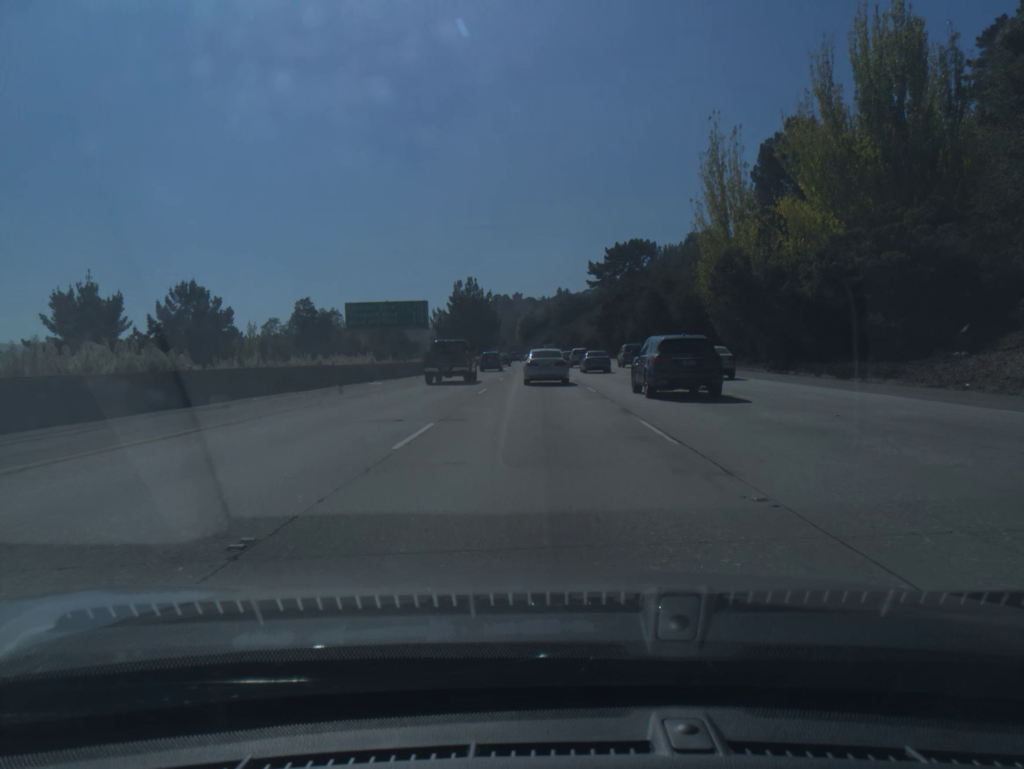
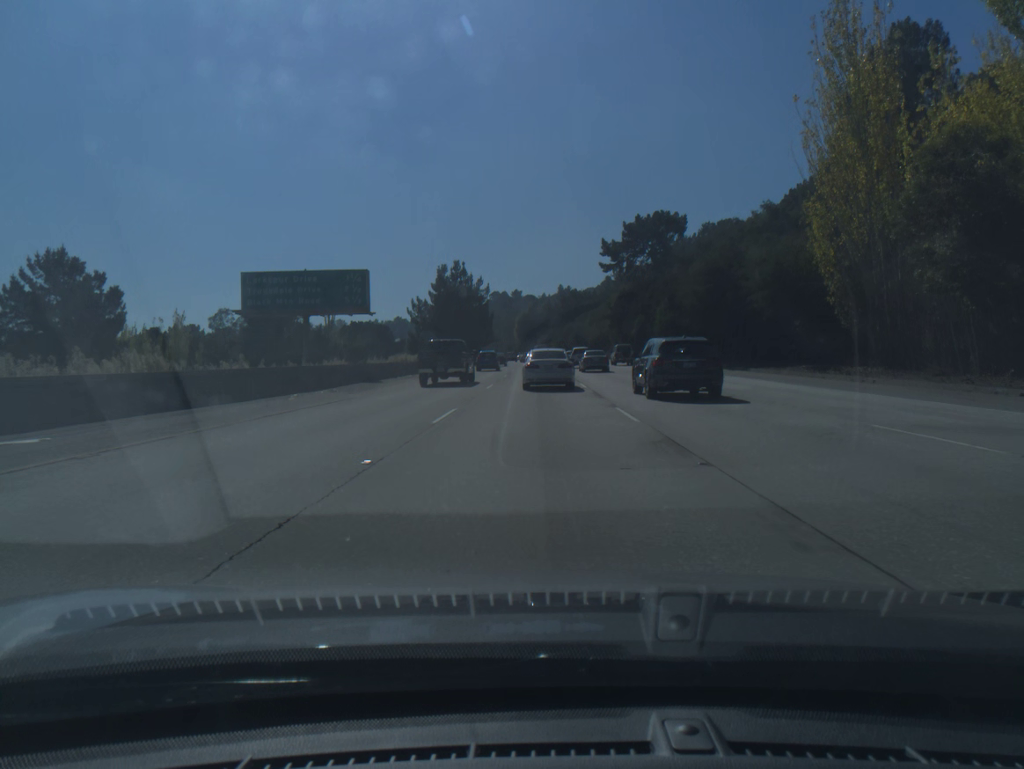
(0.0, +25.2) m; 0°
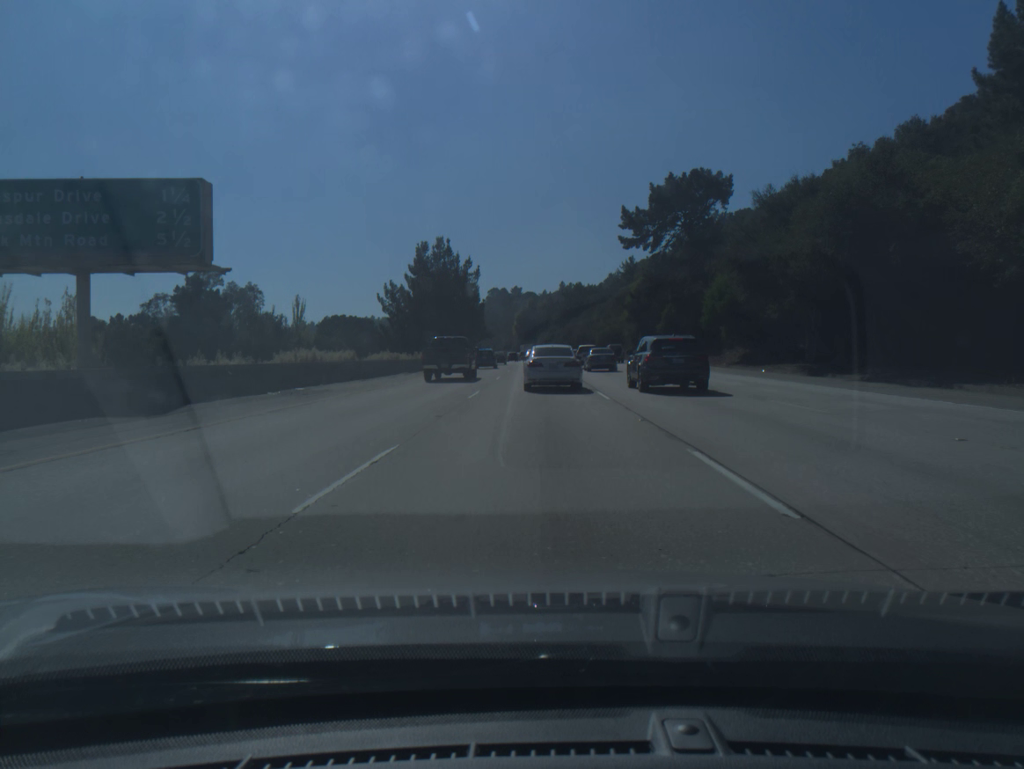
(0.0, +23.2) m; 0°
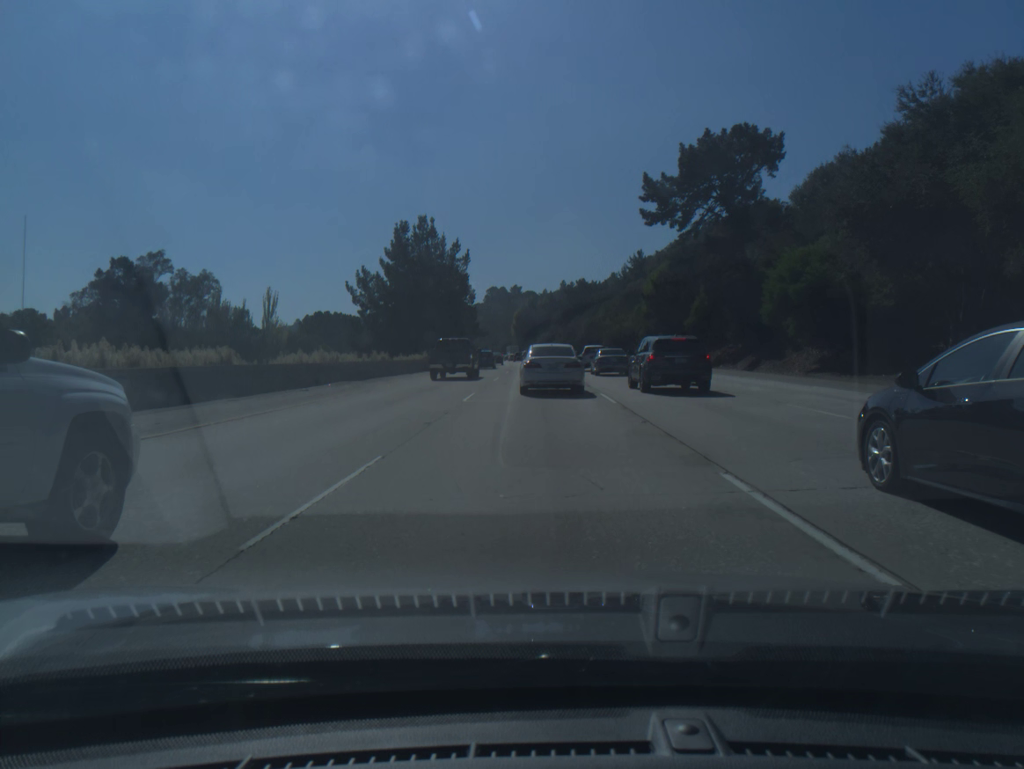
(0.0, +16.0) m; 0°
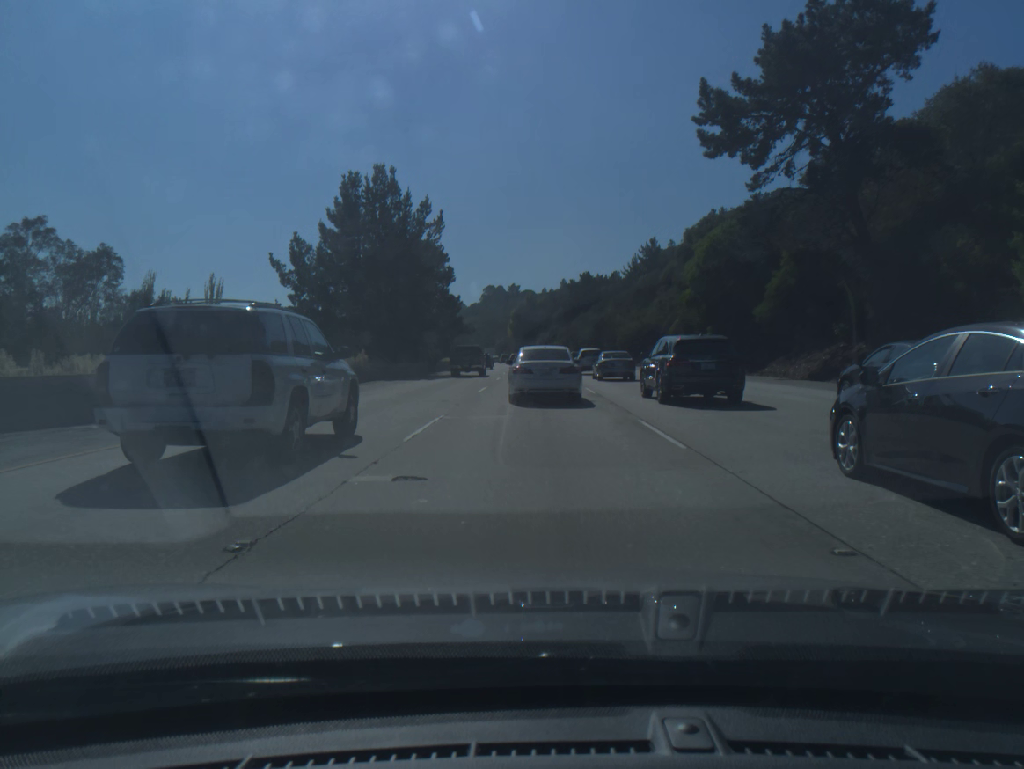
(-0.1, +23.3) m; 0°
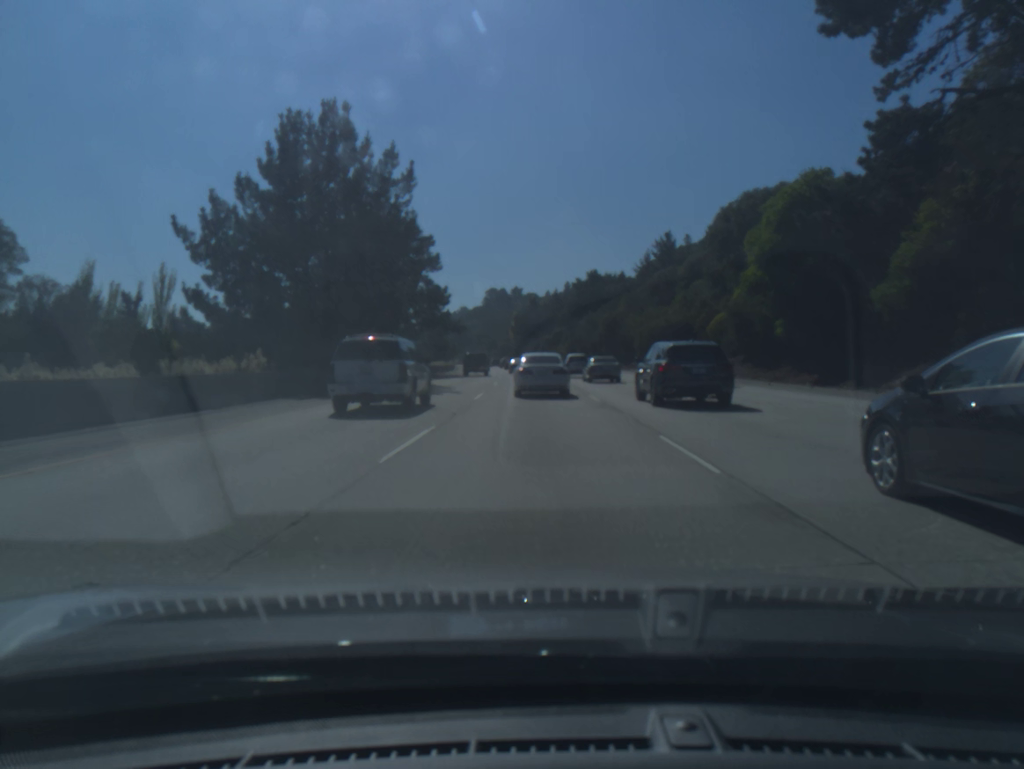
(-0.1, +16.7) m; 0°
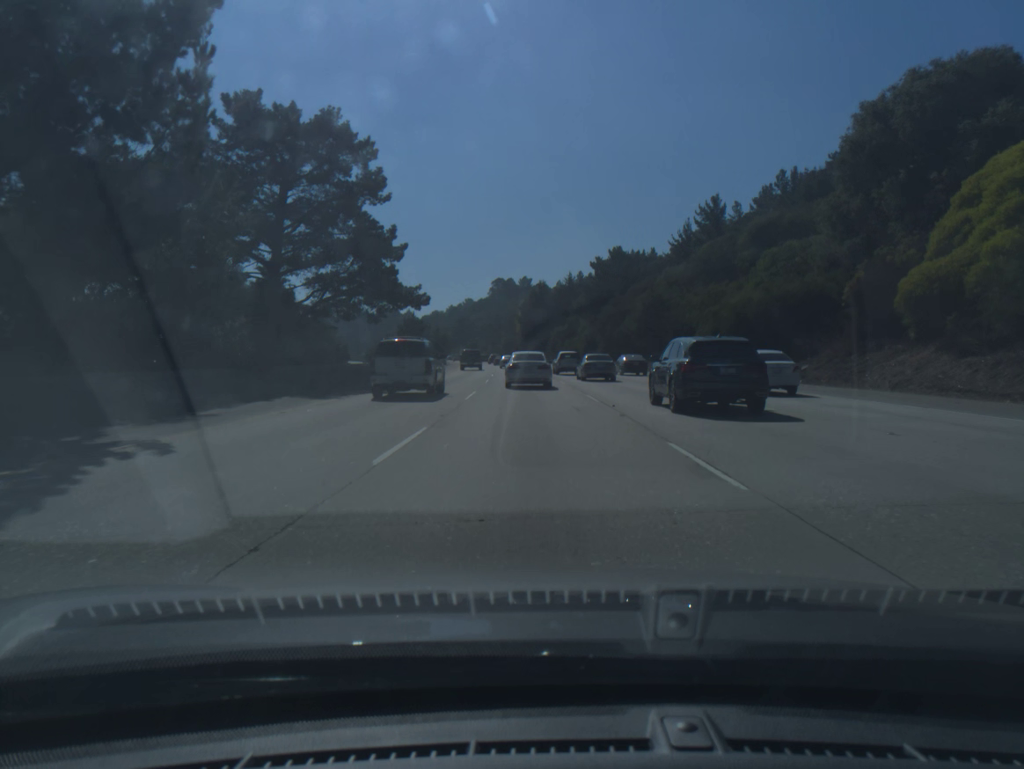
(-0.1, +30.0) m; -1°
